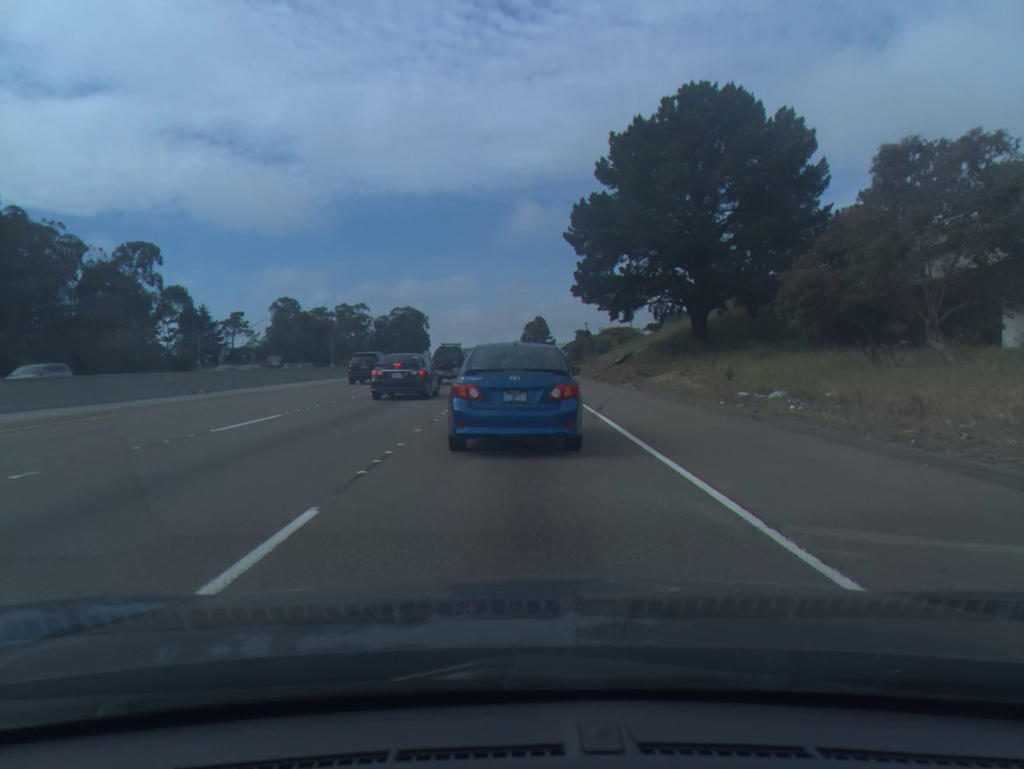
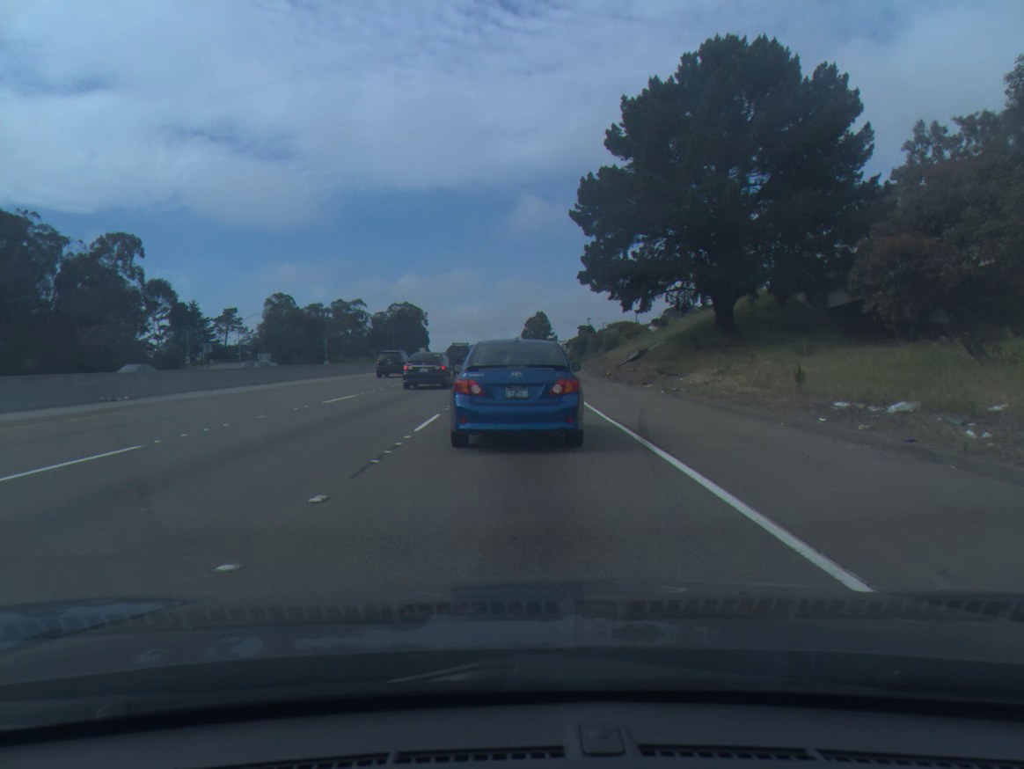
(0.0, +6.6) m; 0°
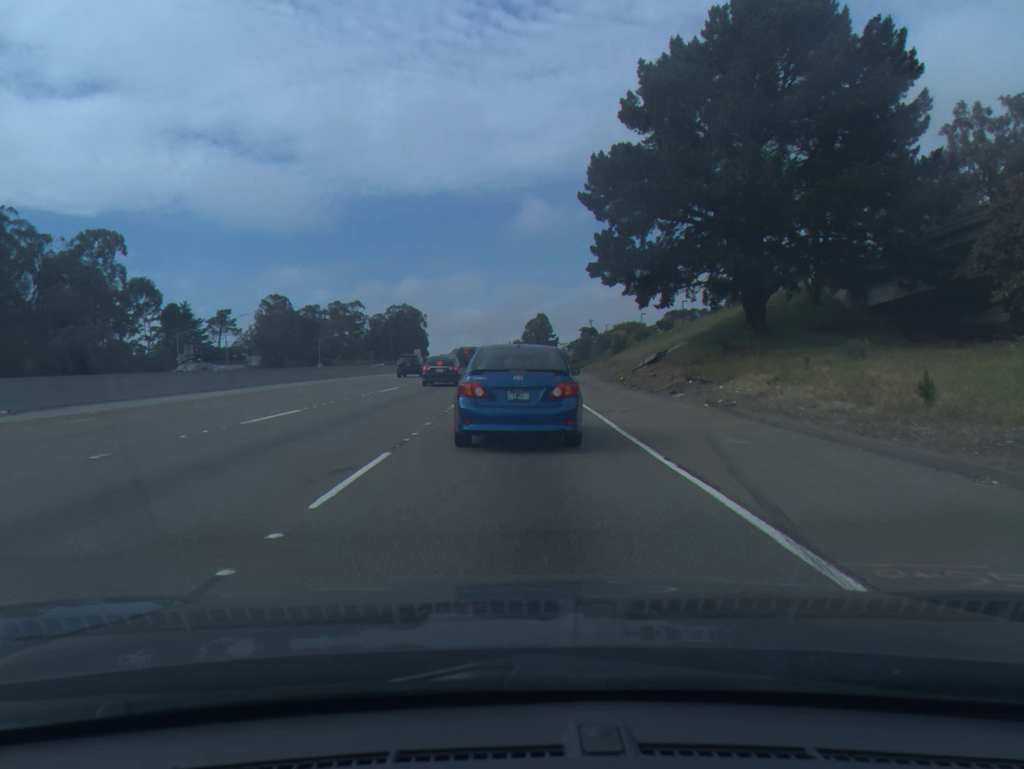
(0.0, +6.4) m; 0°
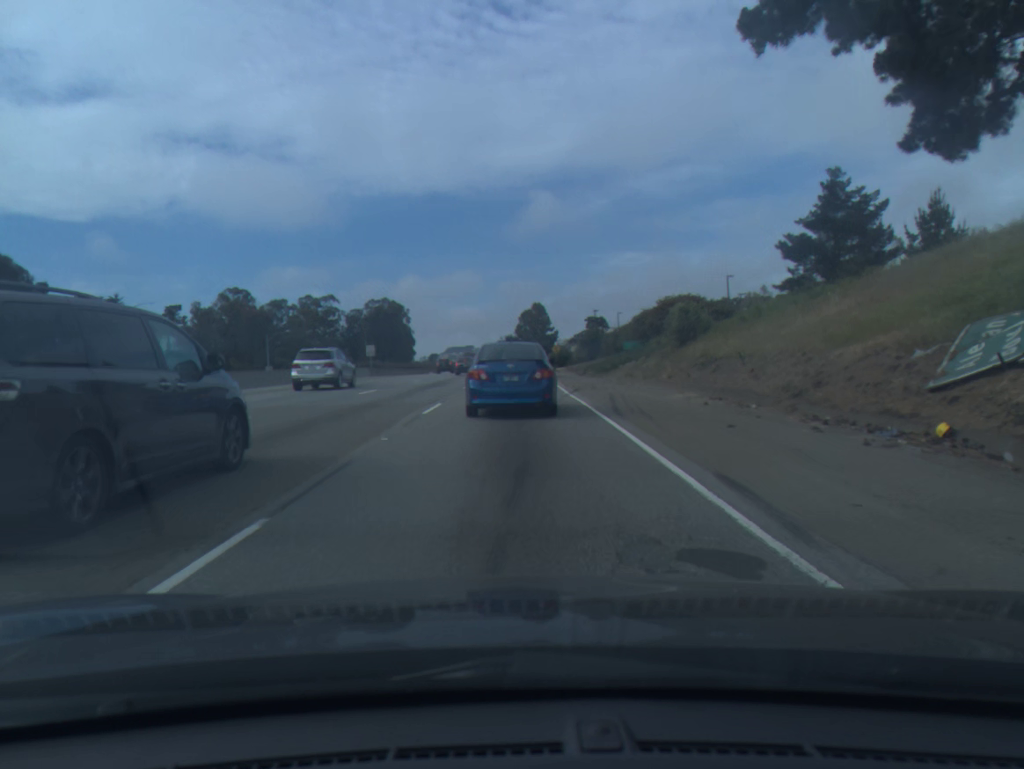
(+0.1, +32.5) m; 0°
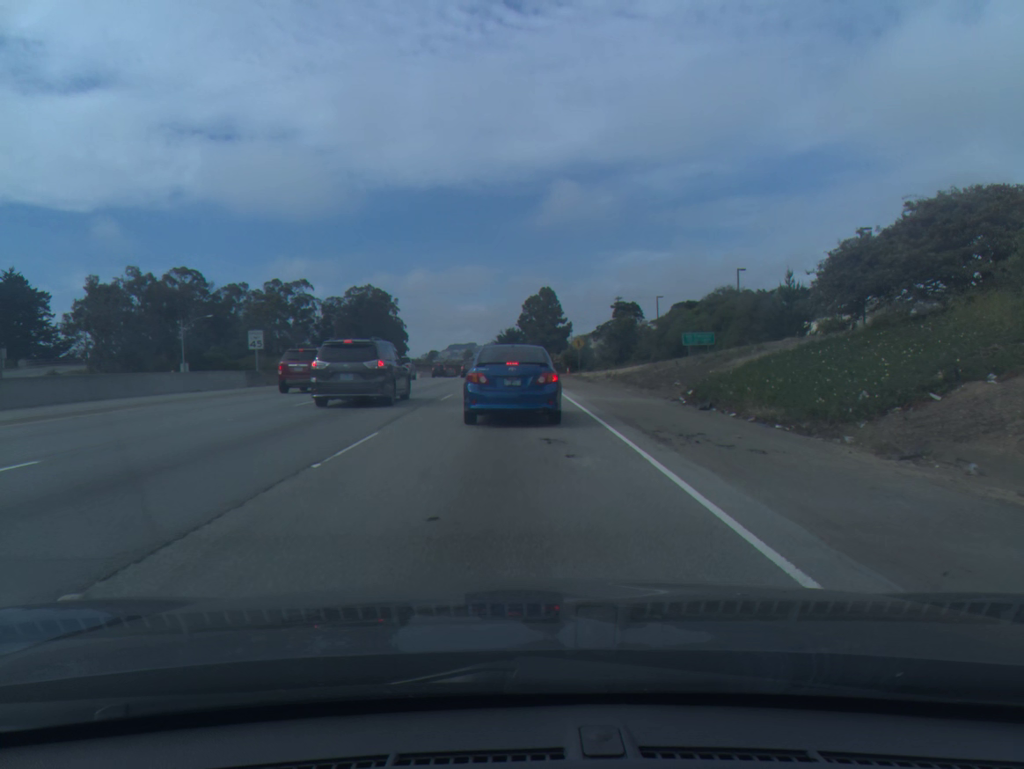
(+0.1, +36.7) m; 0°
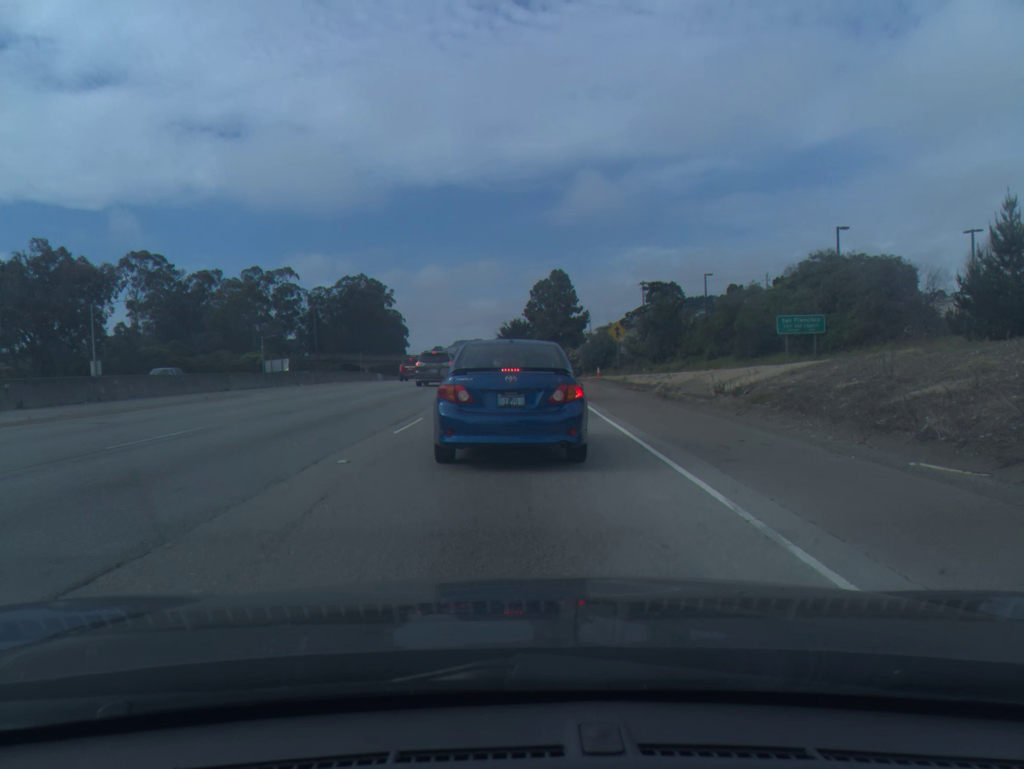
(-0.1, +25.1) m; -1°
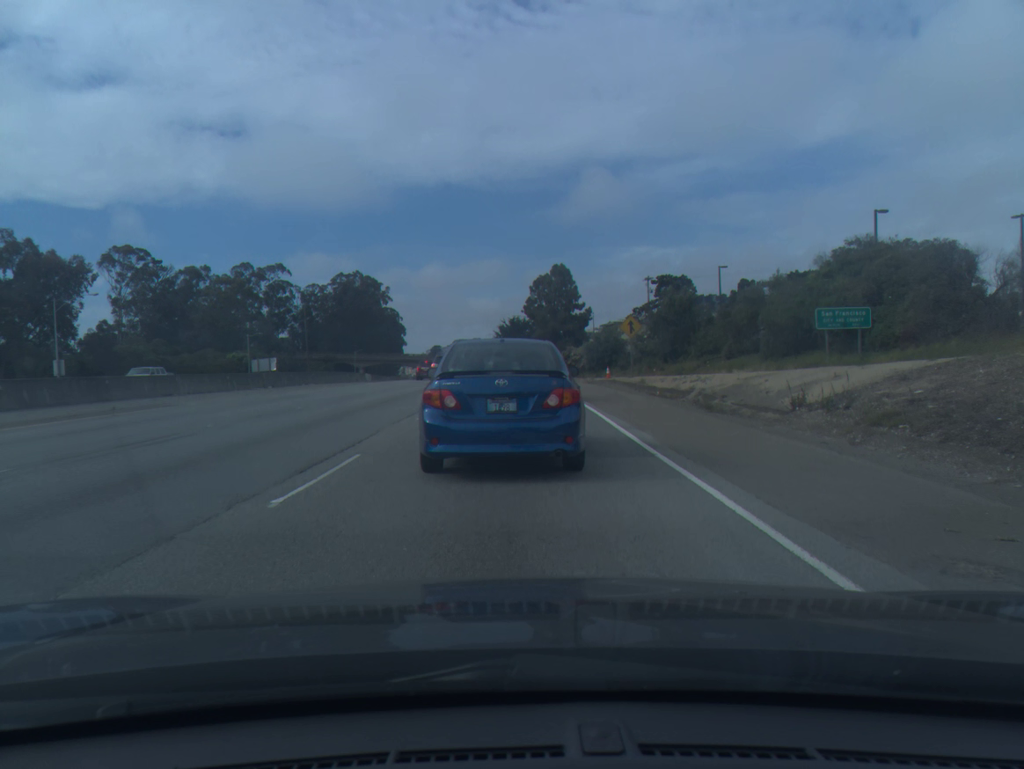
(0.0, +6.4) m; 0°
